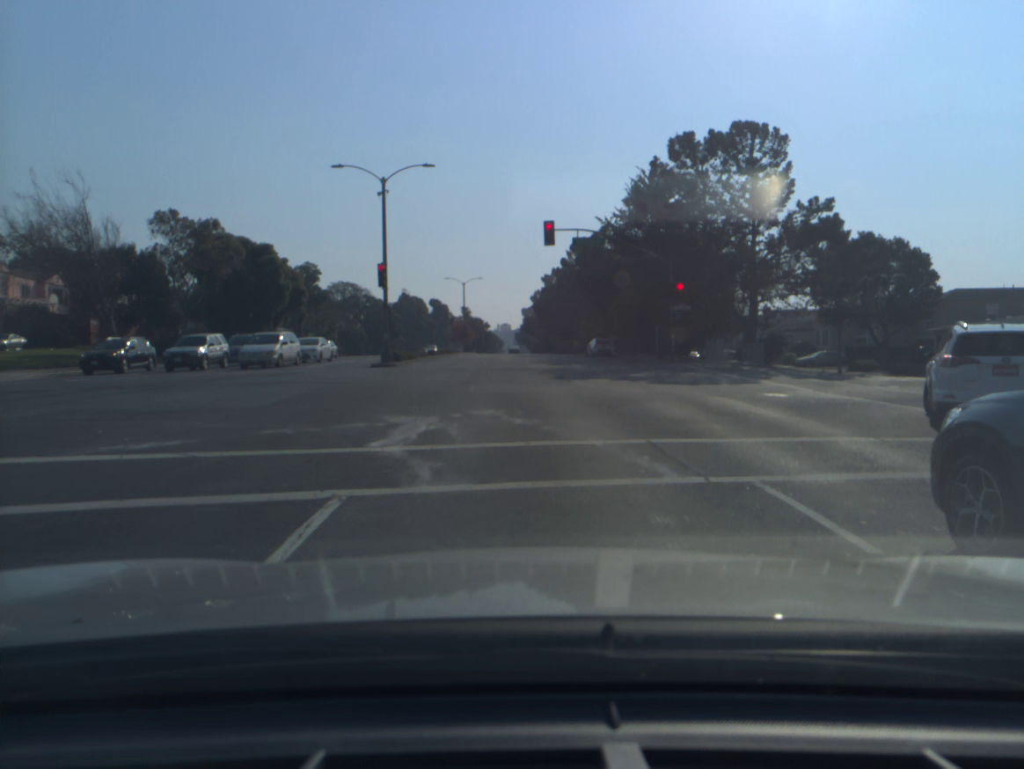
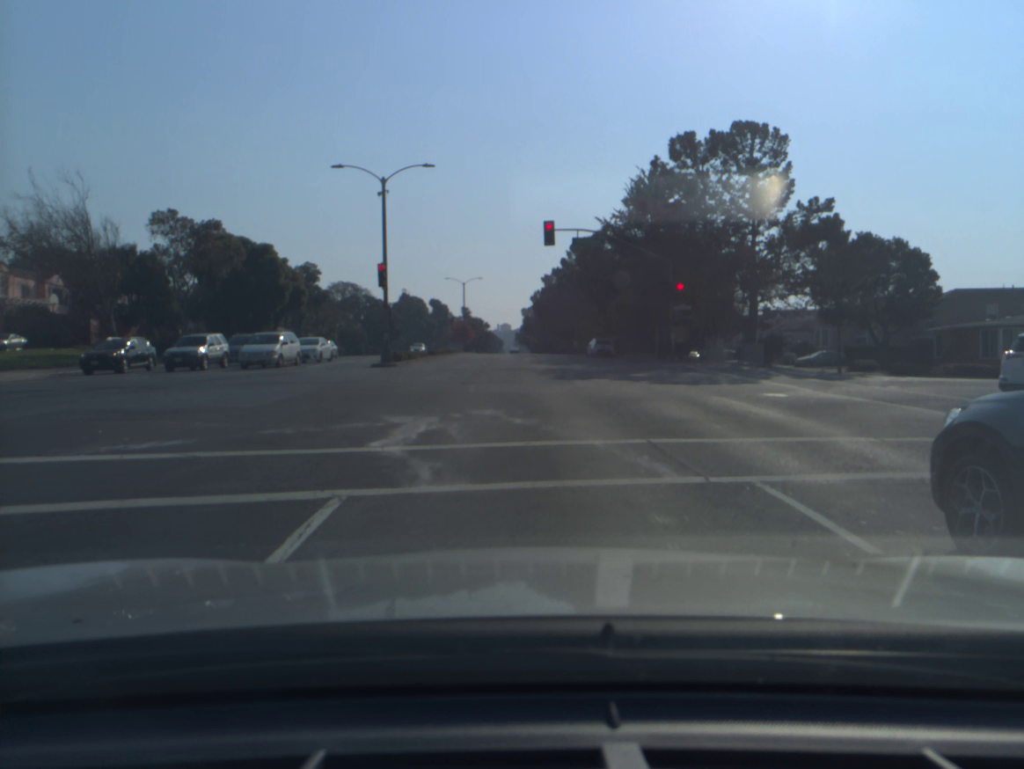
(0.0, 0.0) m; 0°
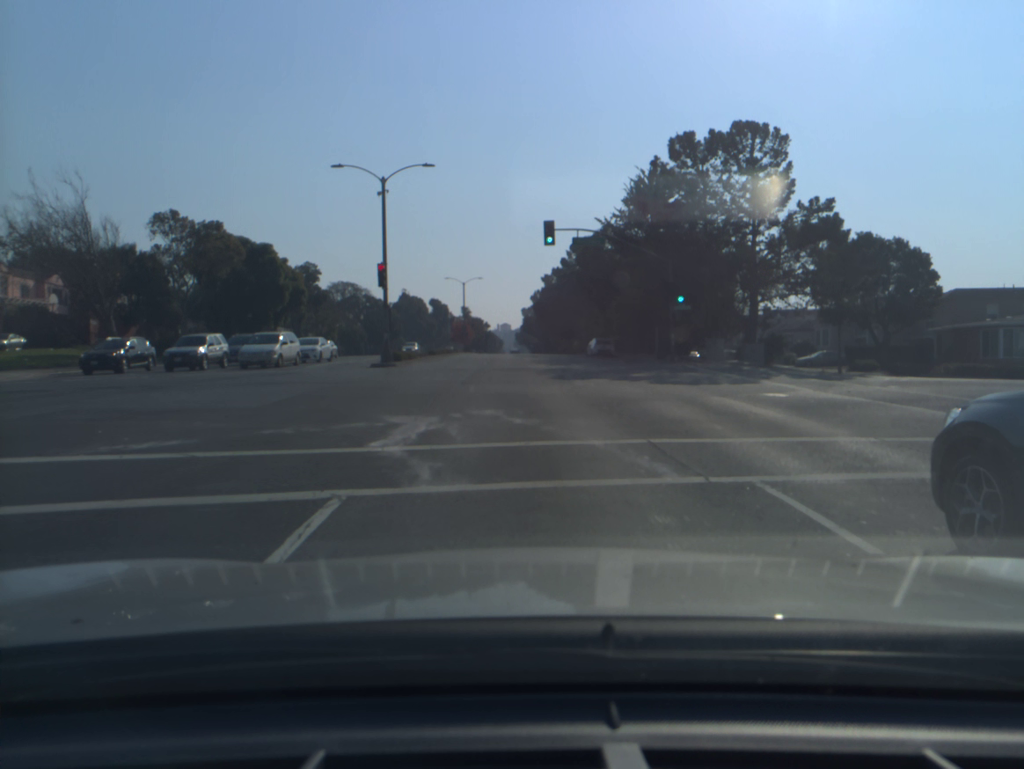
(0.0, 0.0) m; 0°
